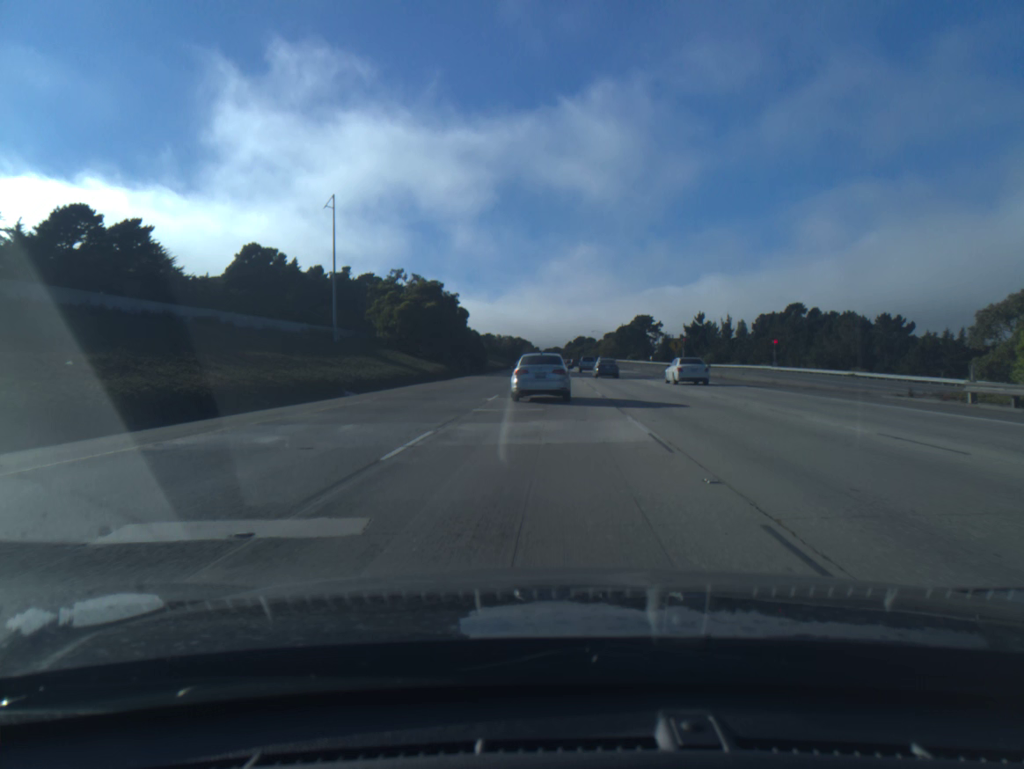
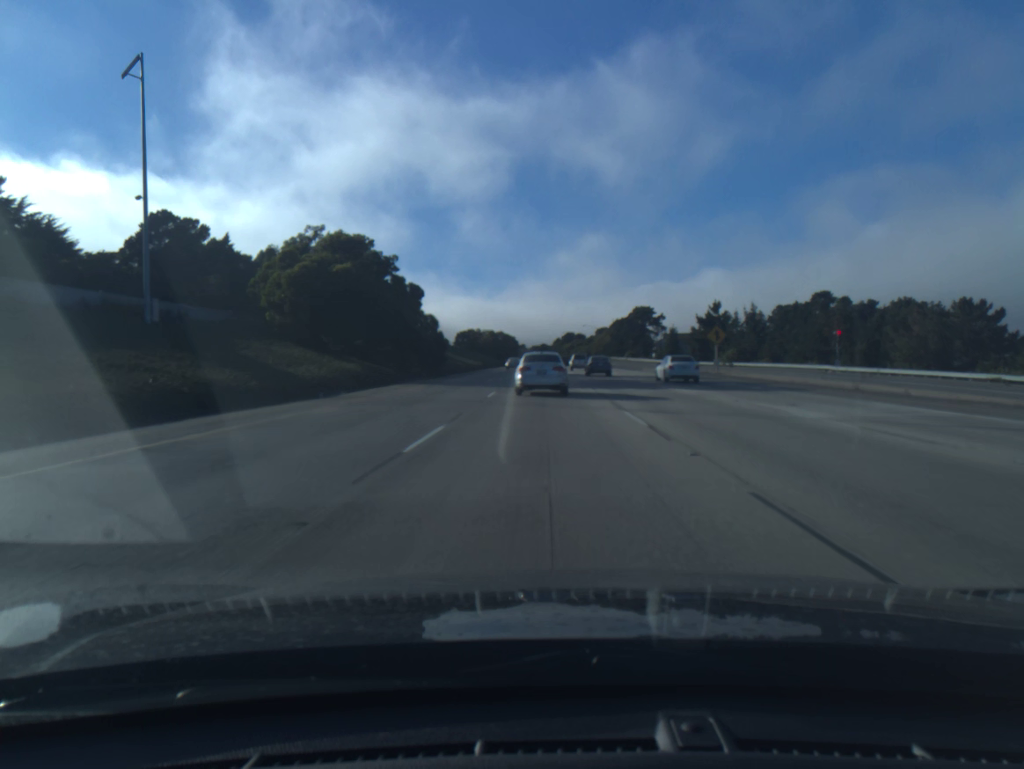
(+0.2, +28.2) m; +1°
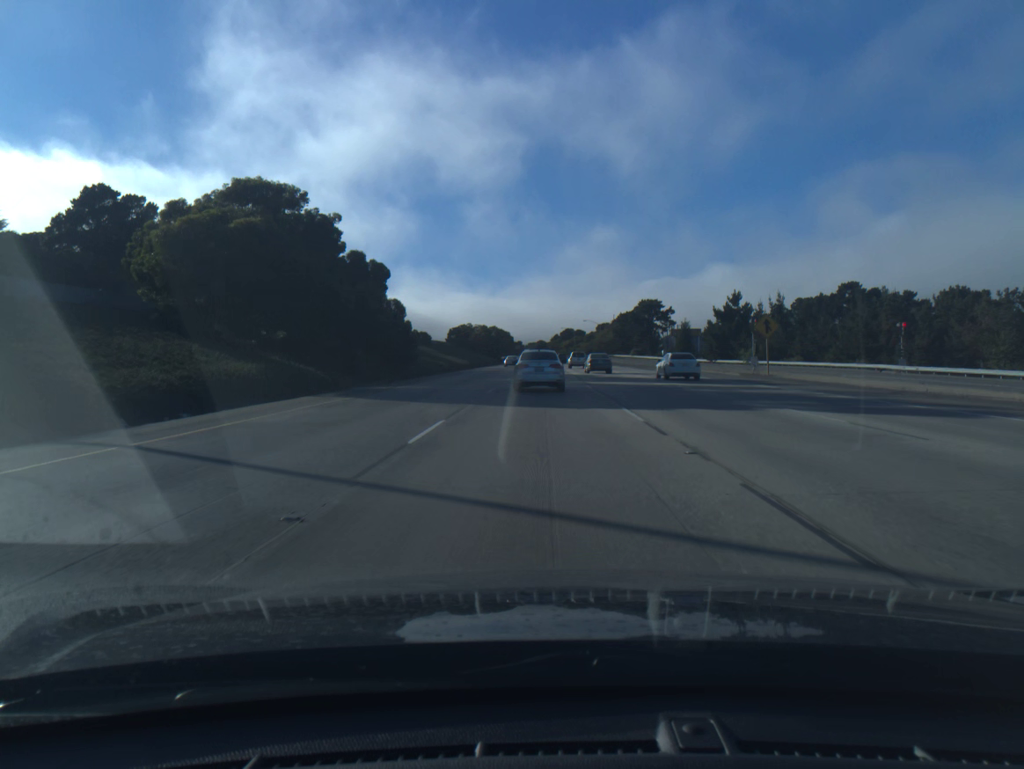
(0.0, +14.3) m; 0°
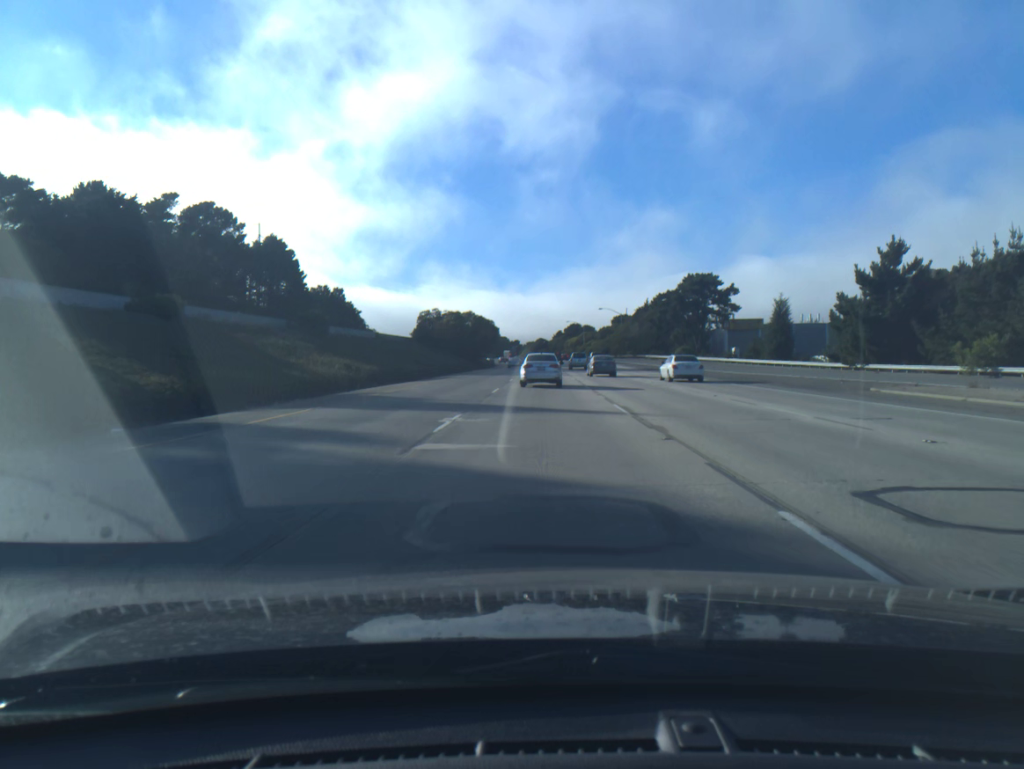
(+0.1, +56.1) m; 0°
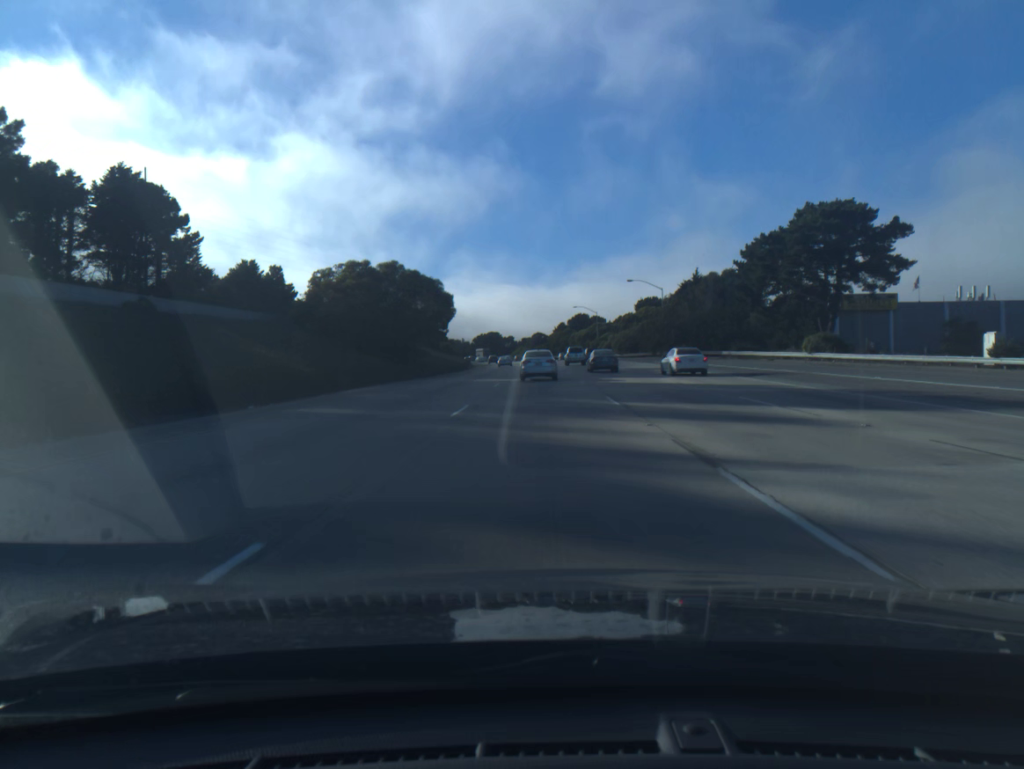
(+0.1, +56.0) m; 0°
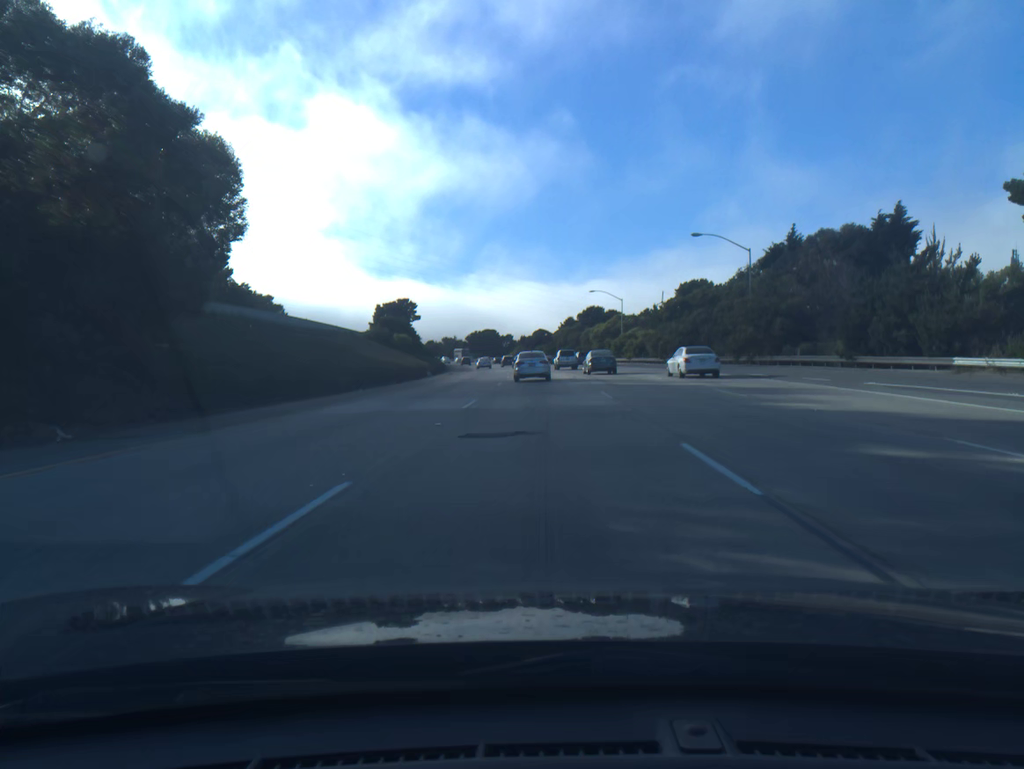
(0.0, +41.3) m; 0°
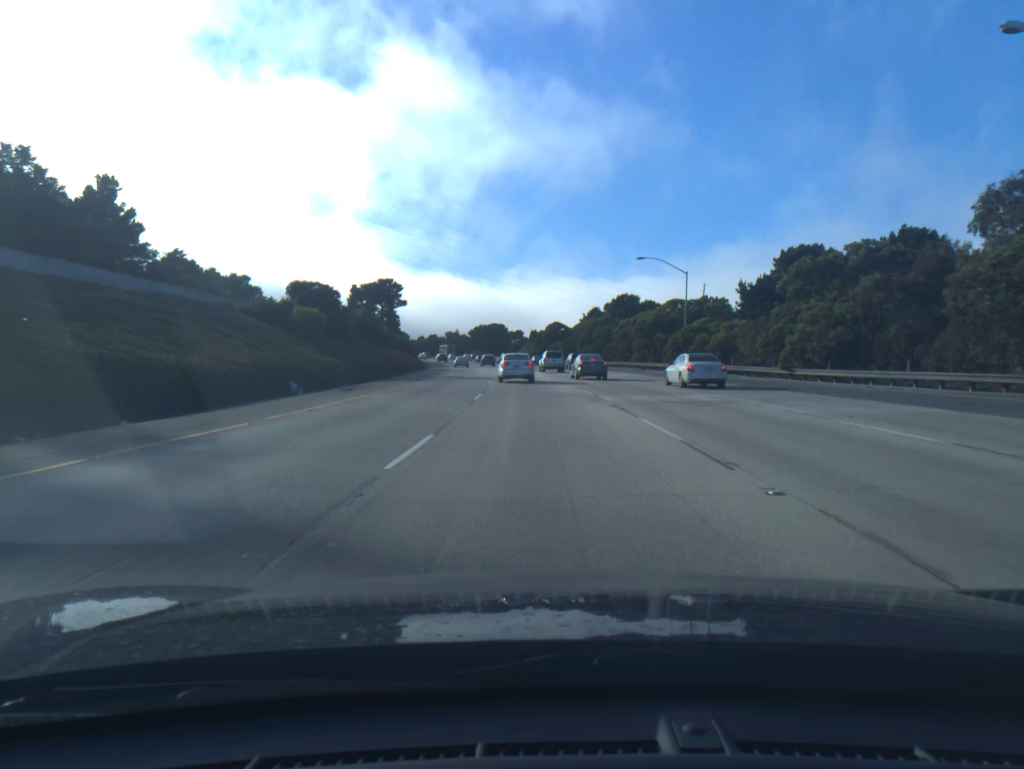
(-0.2, +39.4) m; -1°
